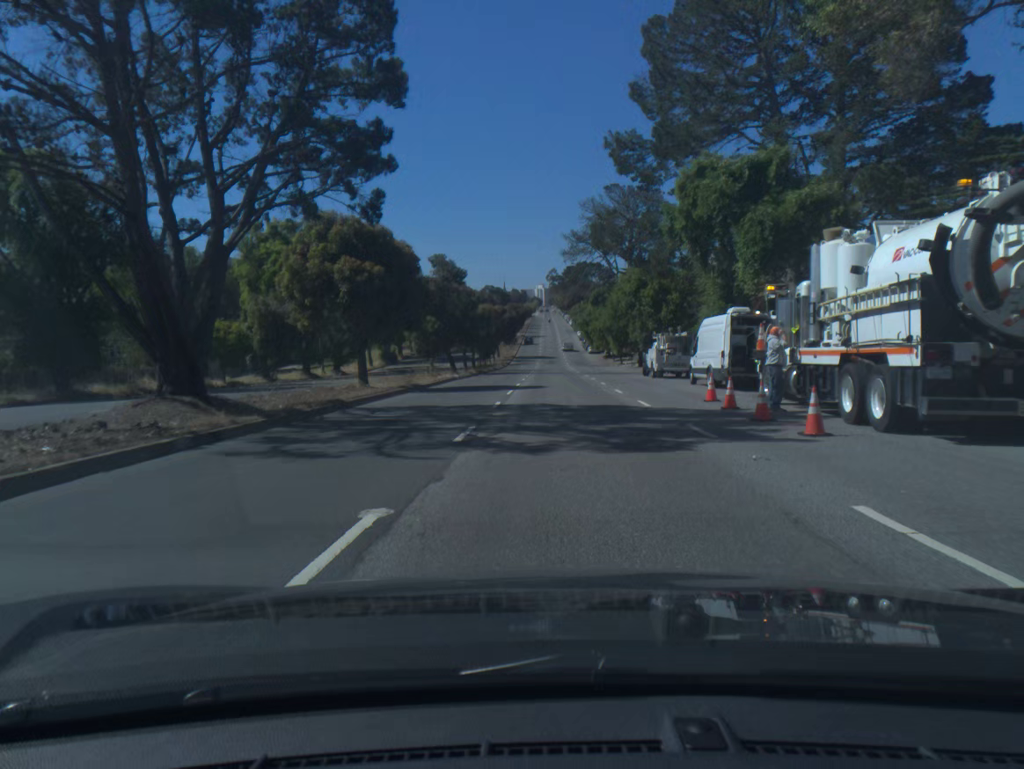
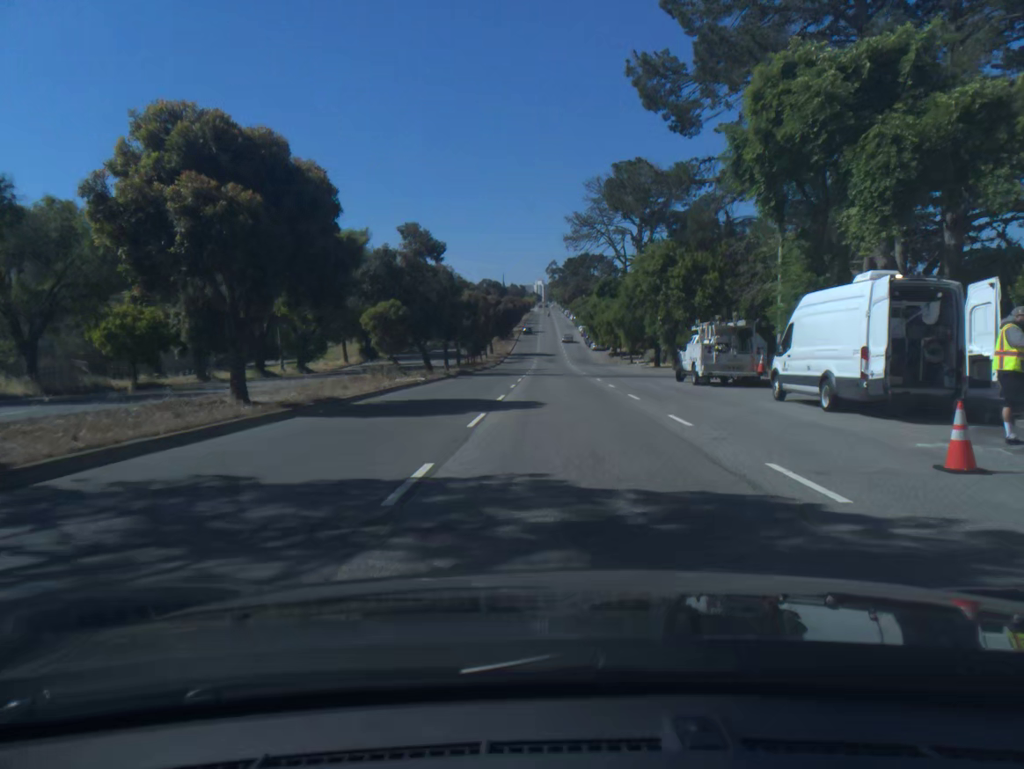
(0.0, +12.2) m; 0°
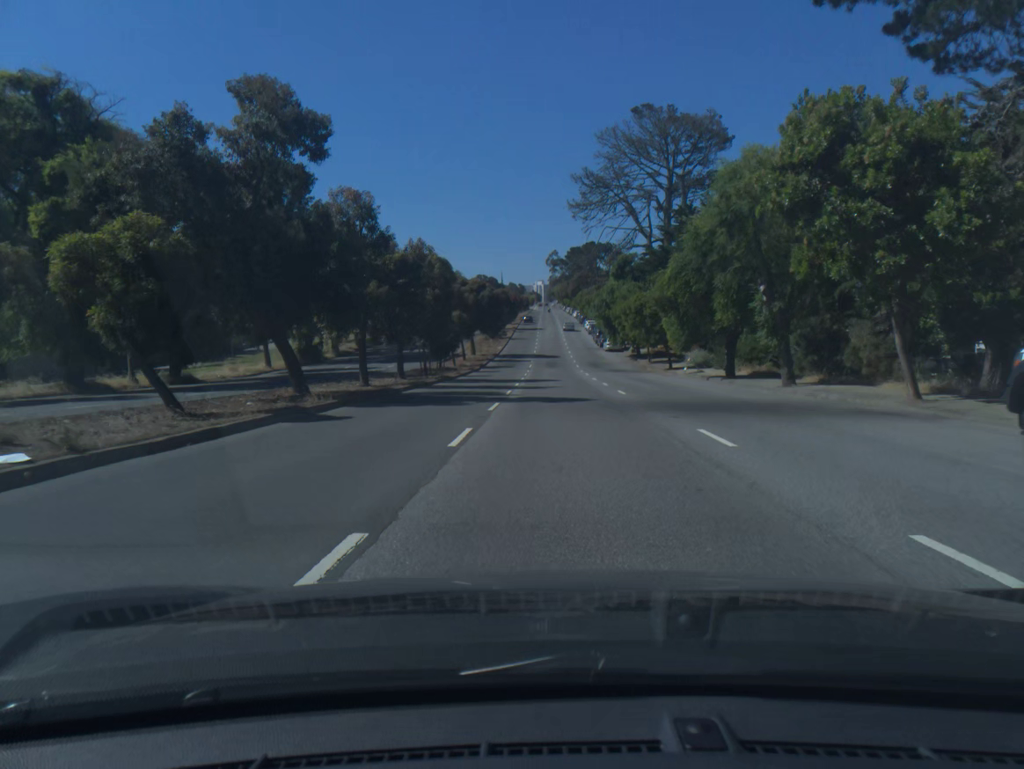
(0.0, +25.0) m; 0°
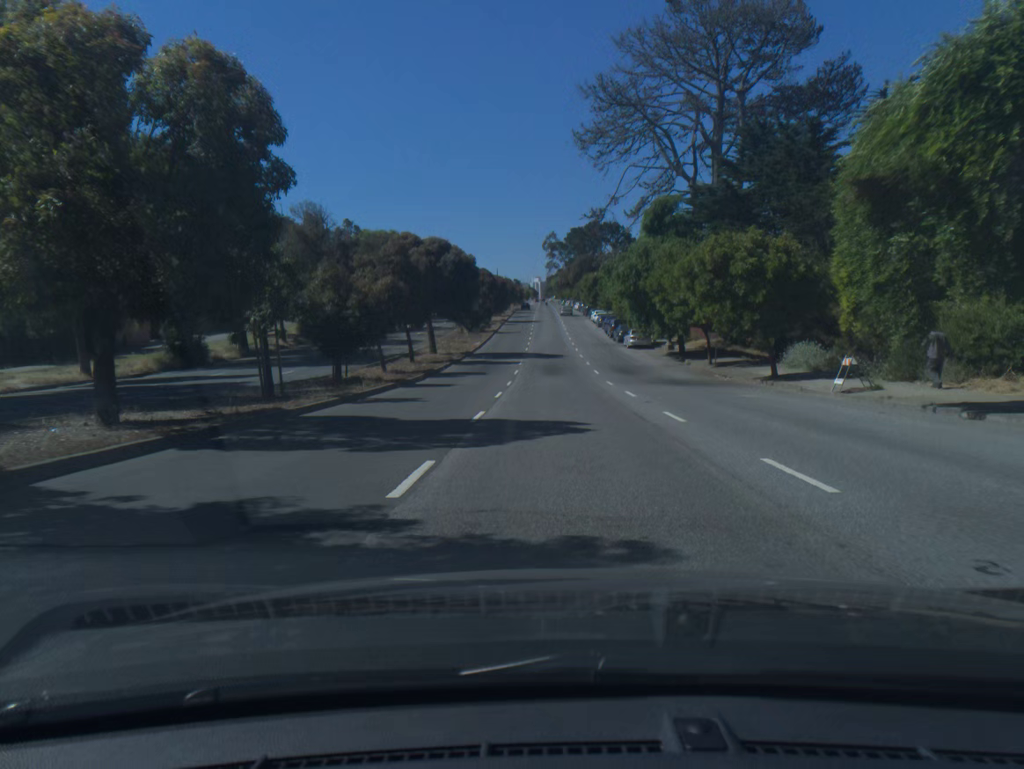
(0.0, +25.5) m; 0°
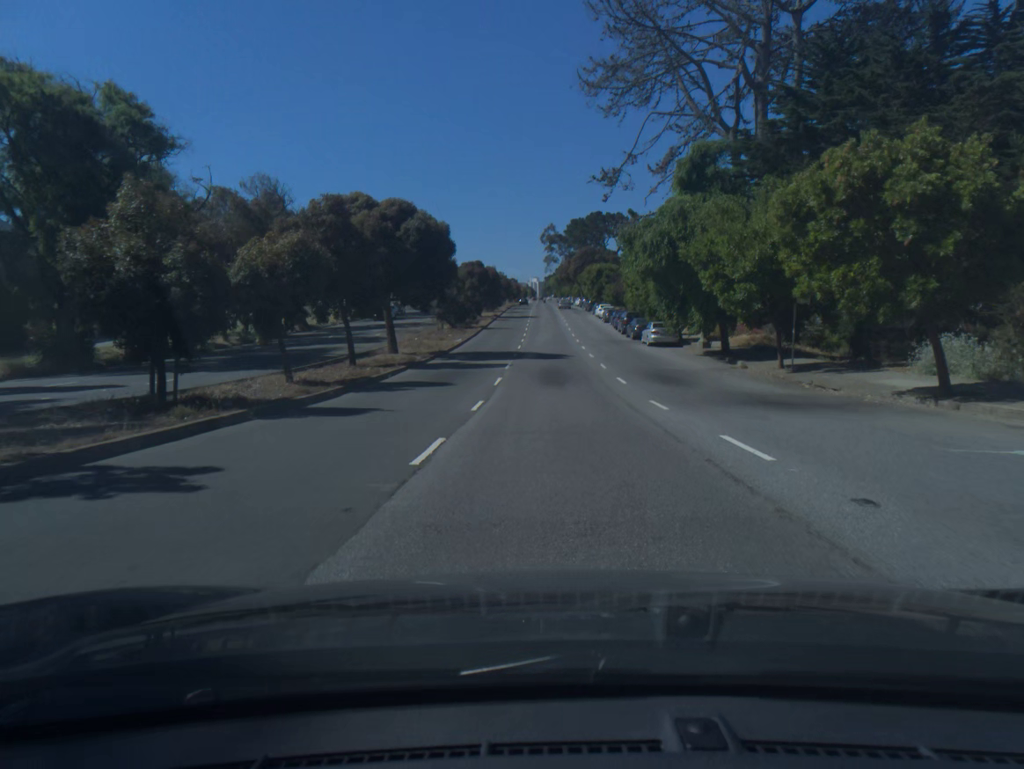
(0.0, +12.9) m; 0°
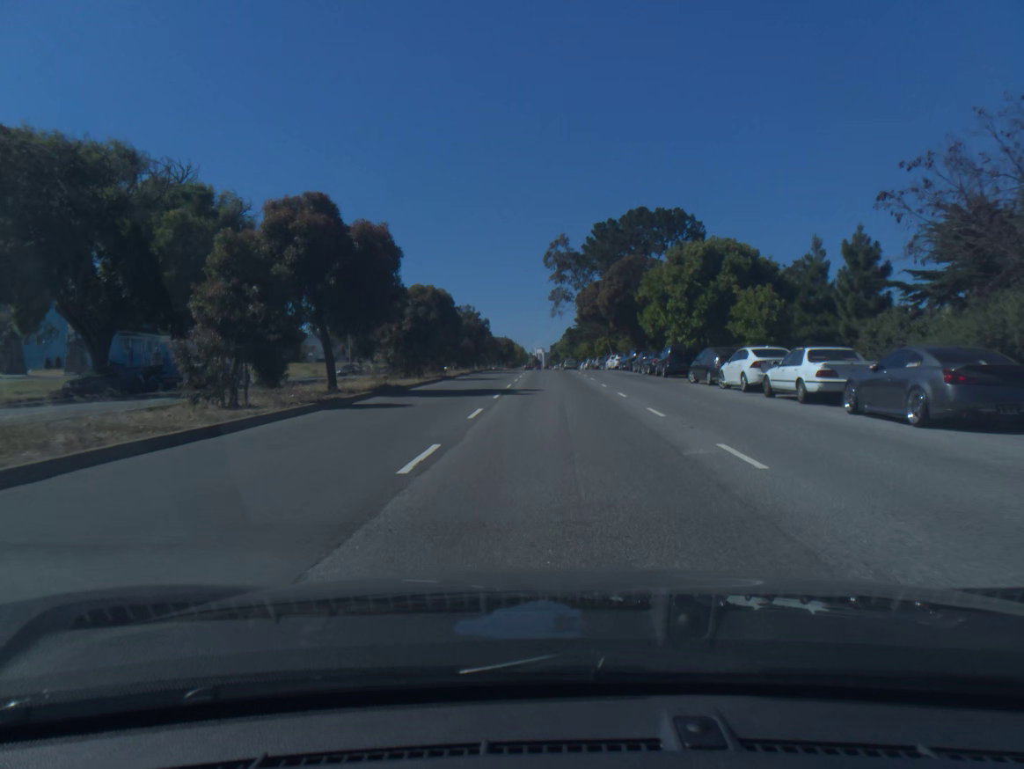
(-0.3, +65.1) m; 0°
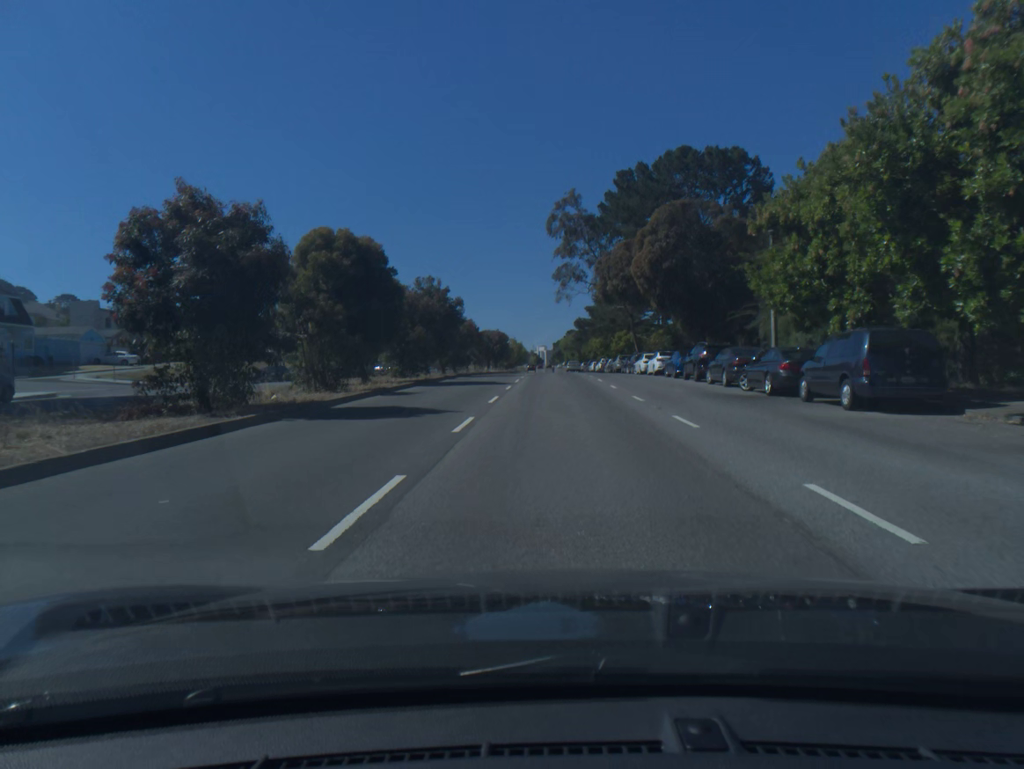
(0.0, +24.7) m; 0°
